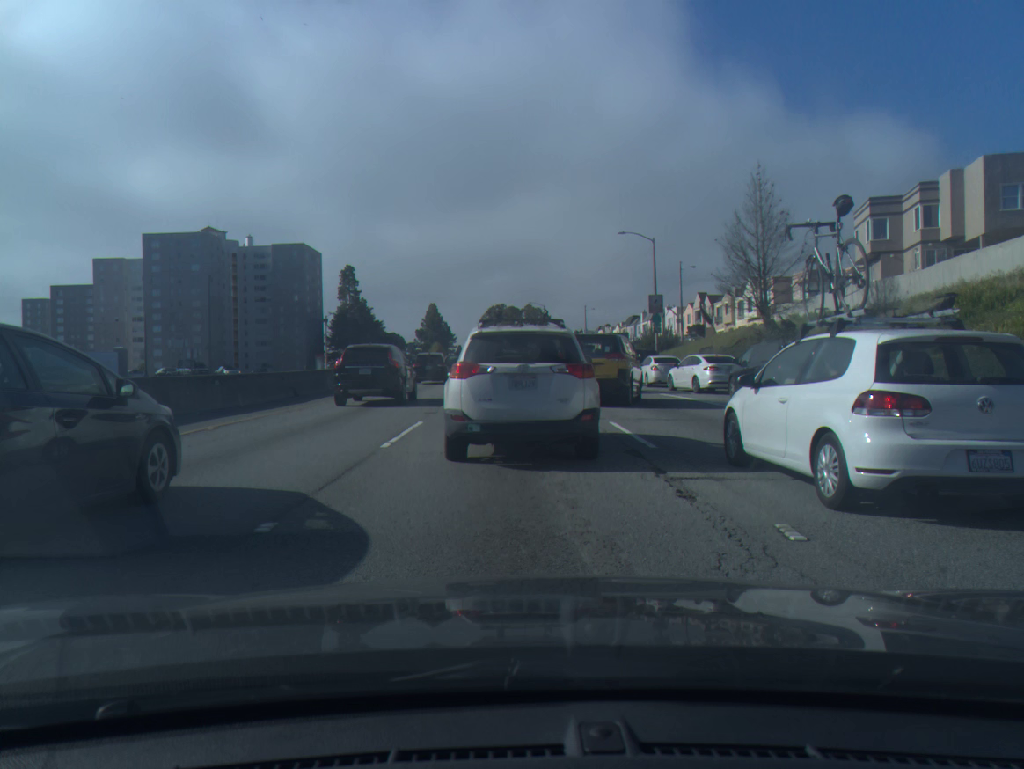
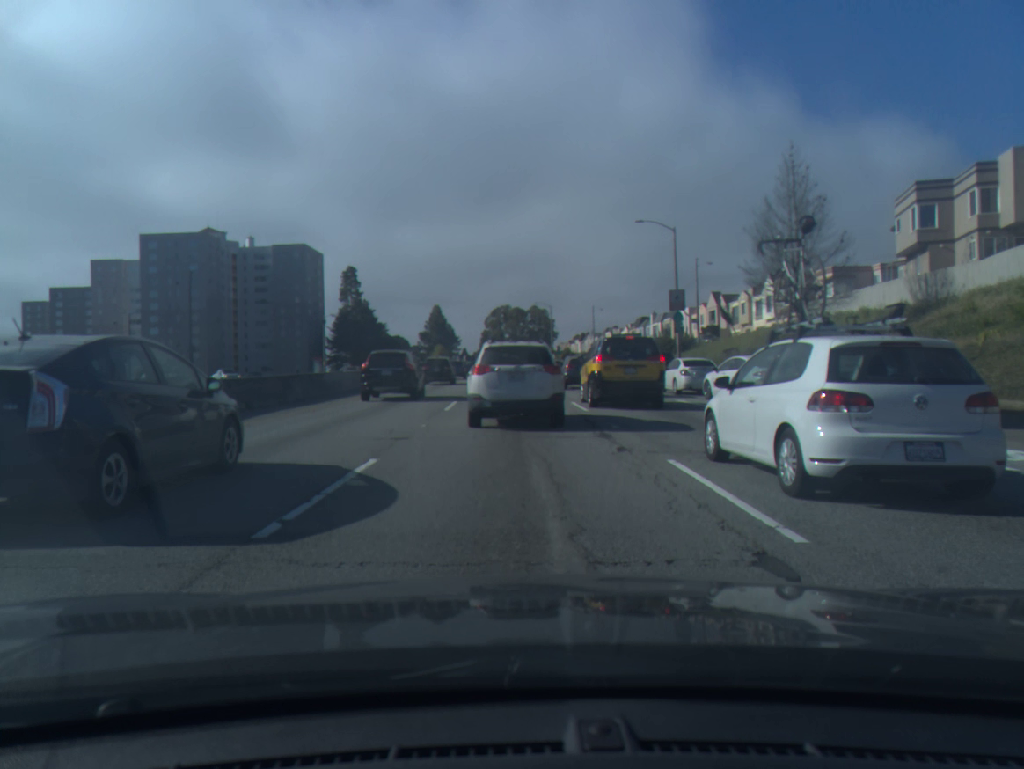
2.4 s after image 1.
(0.0, +5.3) m; -1°
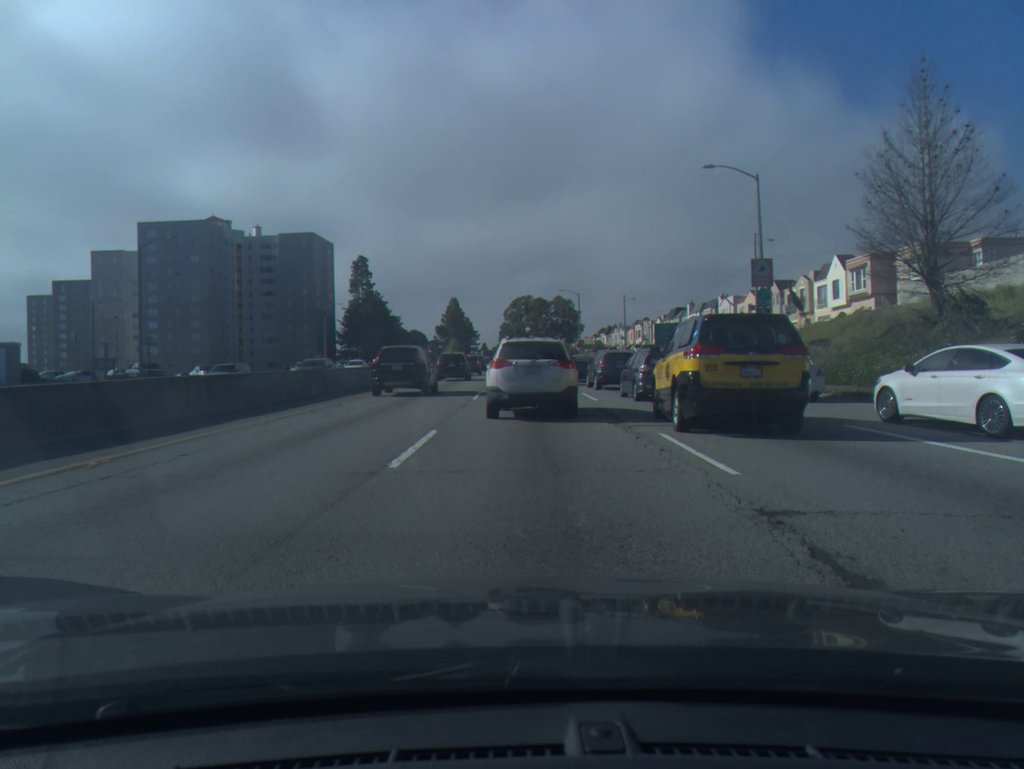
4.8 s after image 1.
(-0.1, +11.5) m; -1°
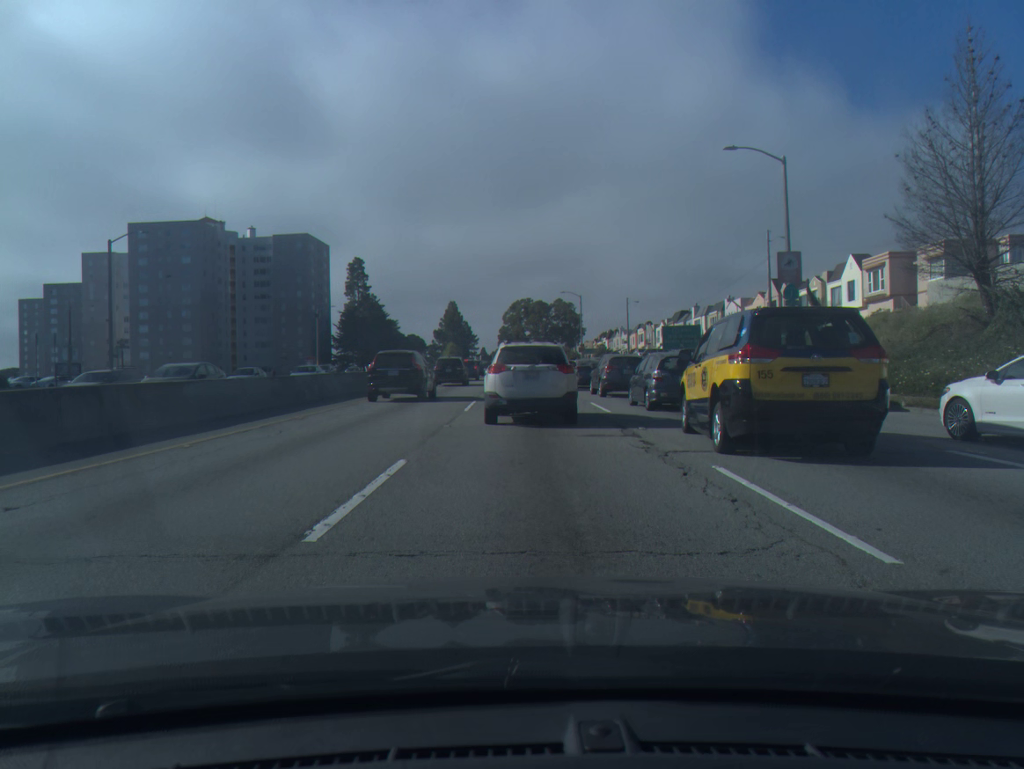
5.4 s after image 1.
(0.0, +3.4) m; 0°
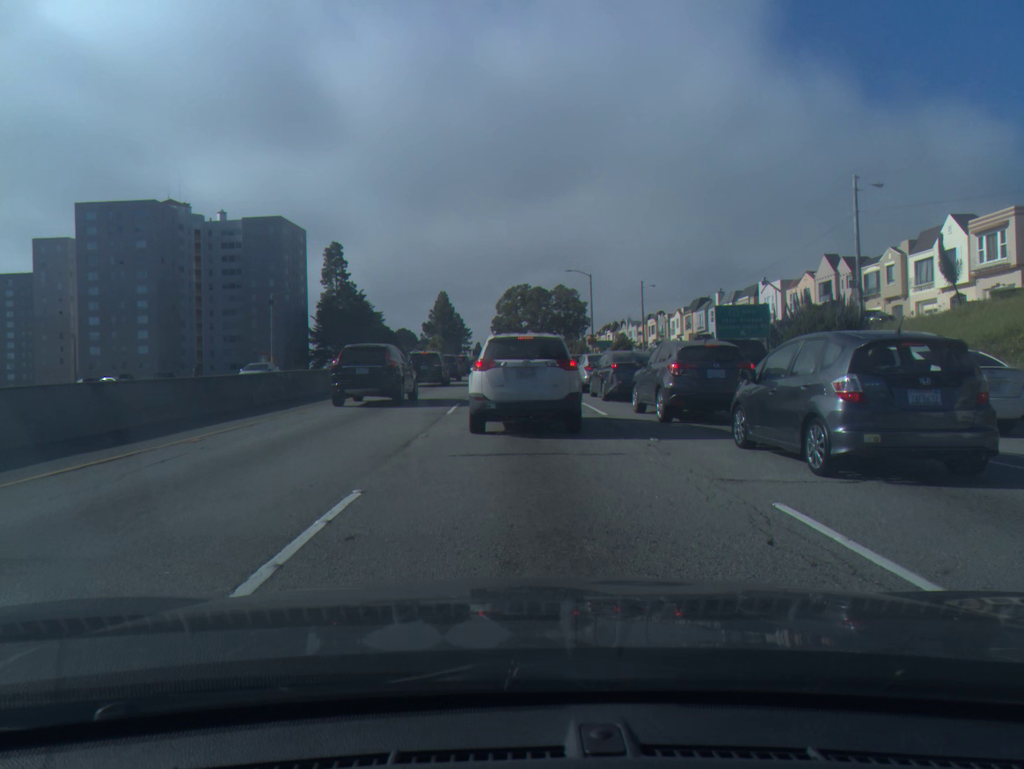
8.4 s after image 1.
(+0.1, +17.2) m; 0°
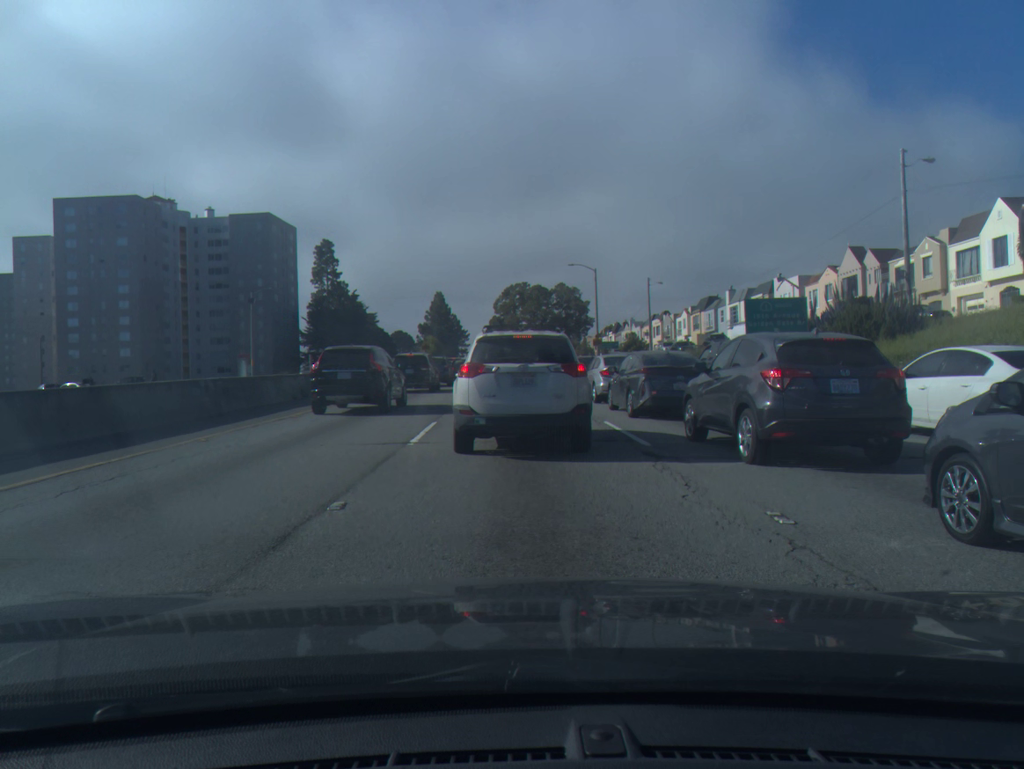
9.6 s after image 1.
(0.0, +5.8) m; 0°
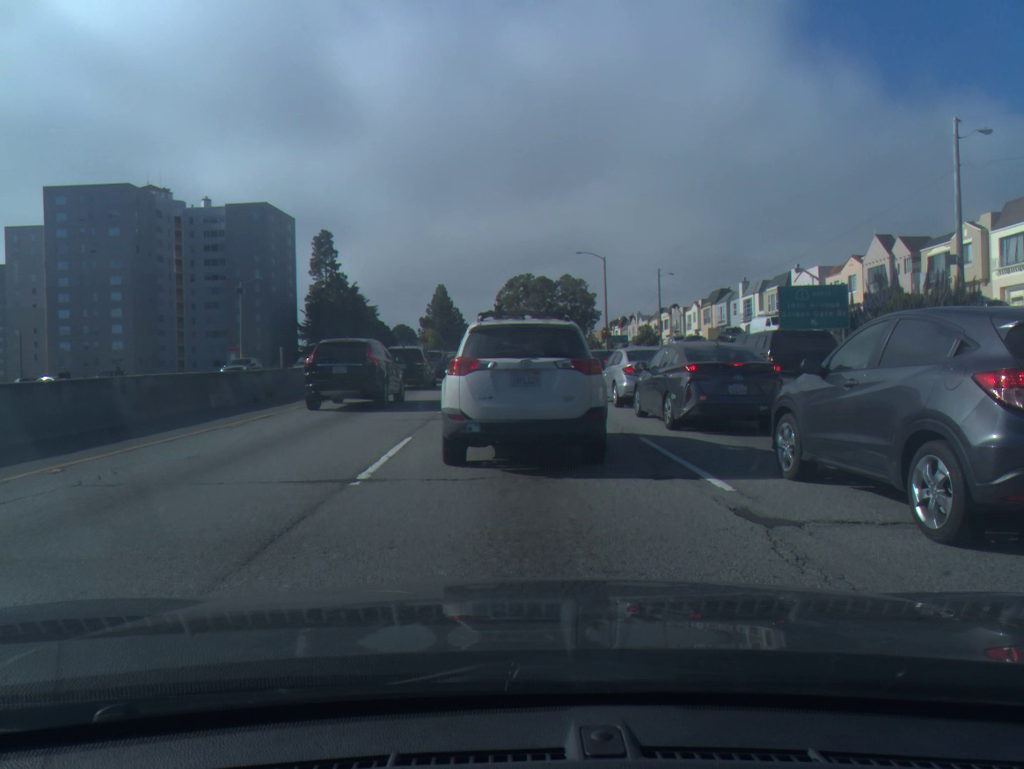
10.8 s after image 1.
(0.0, +4.2) m; 0°
